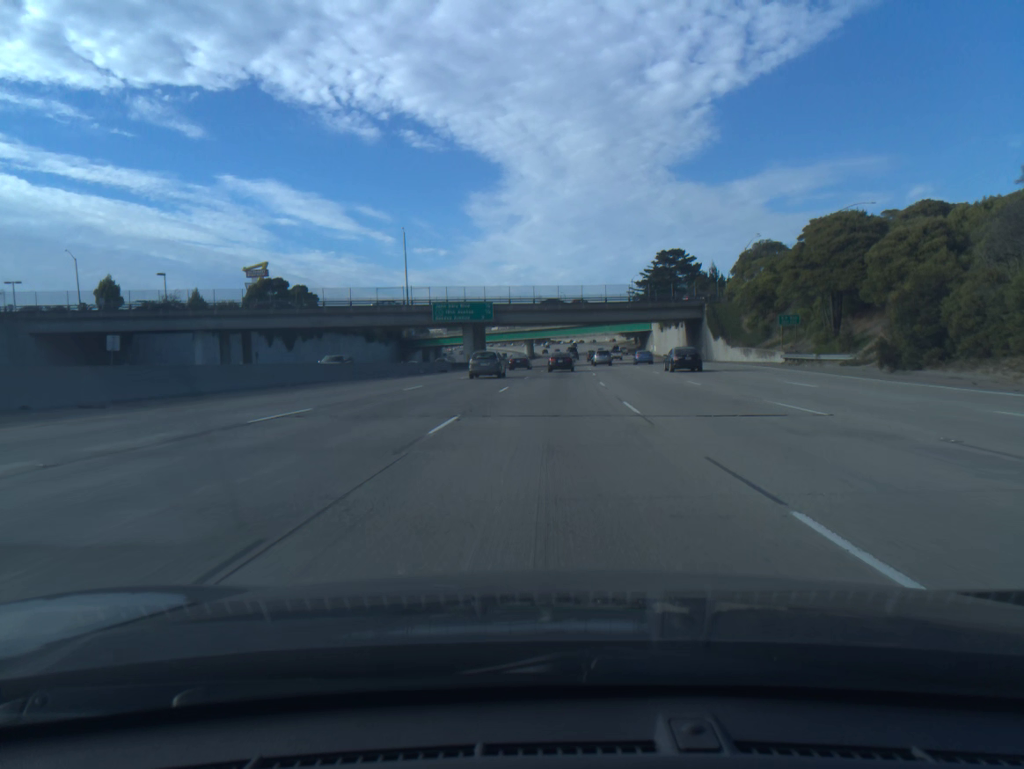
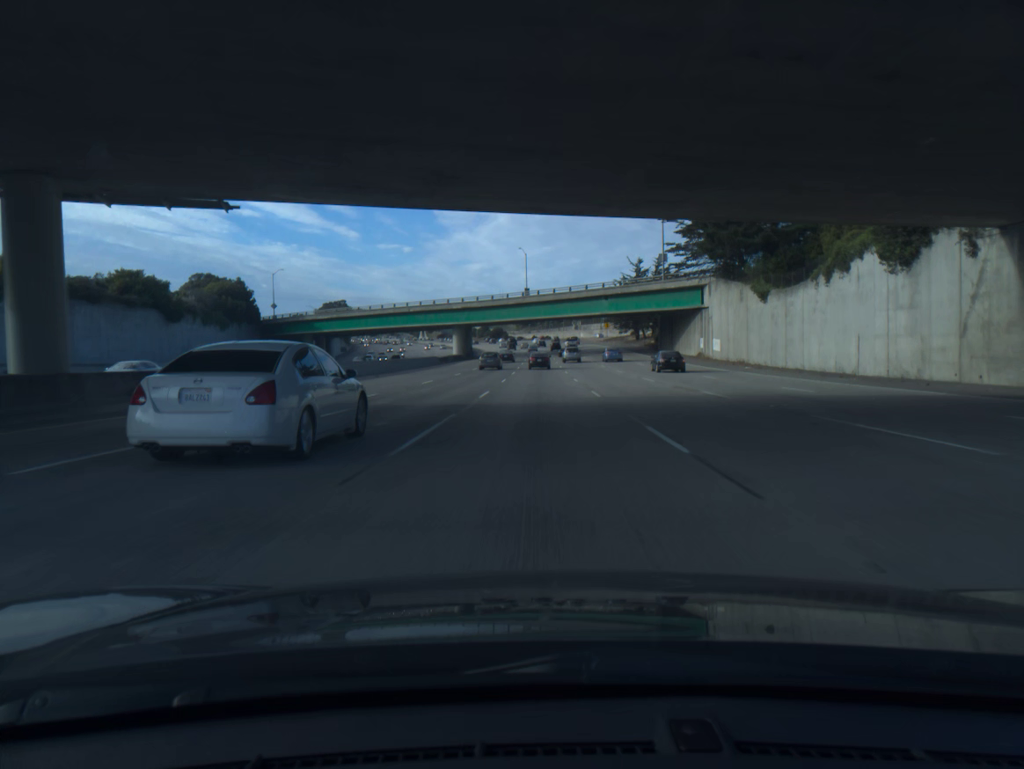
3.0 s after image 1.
(+3.4, +91.2) m; +3°
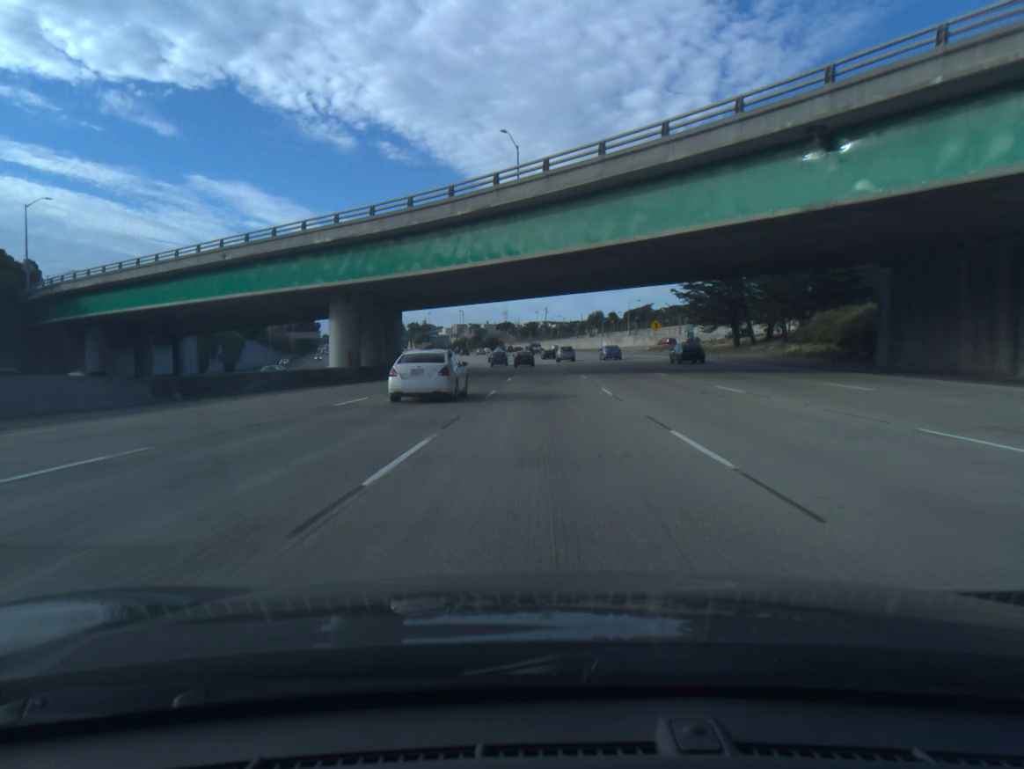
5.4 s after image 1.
(-0.3, +73.1) m; 0°
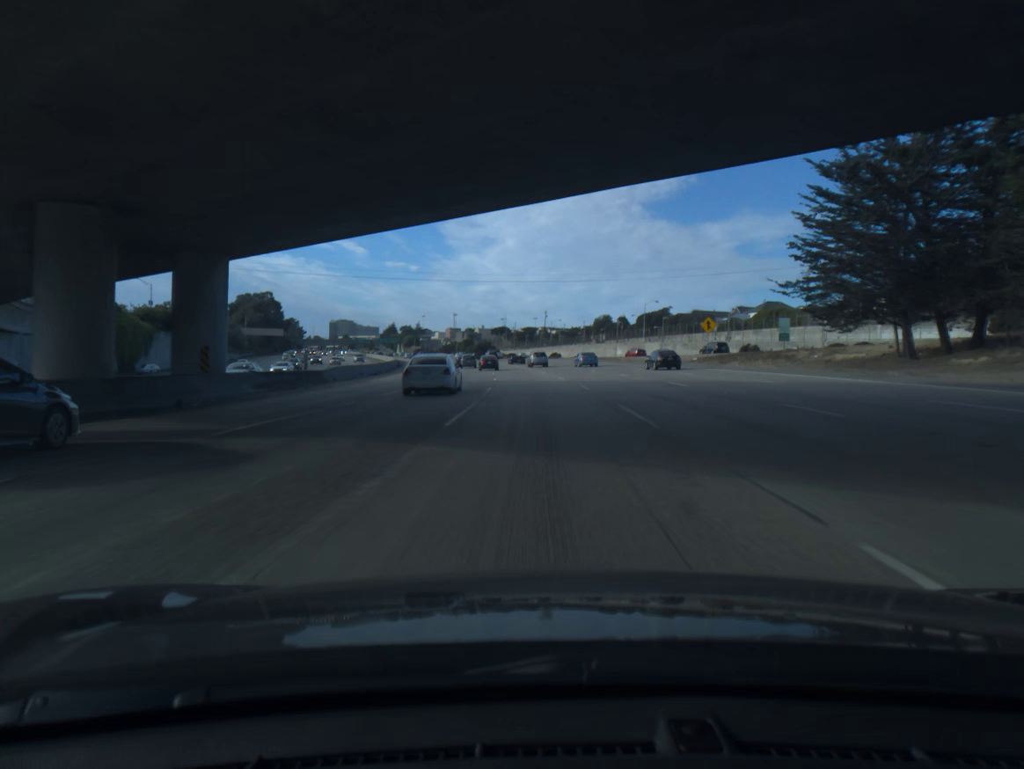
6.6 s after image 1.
(+0.1, +36.5) m; 0°
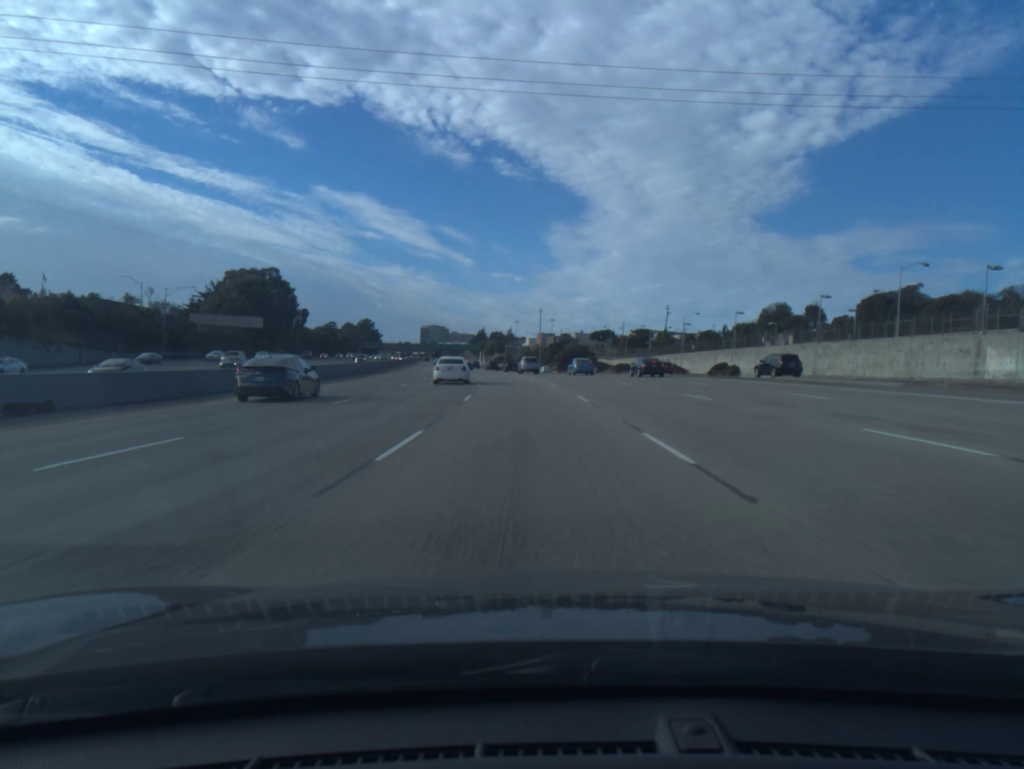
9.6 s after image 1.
(-4.7, +90.5) m; -7°
